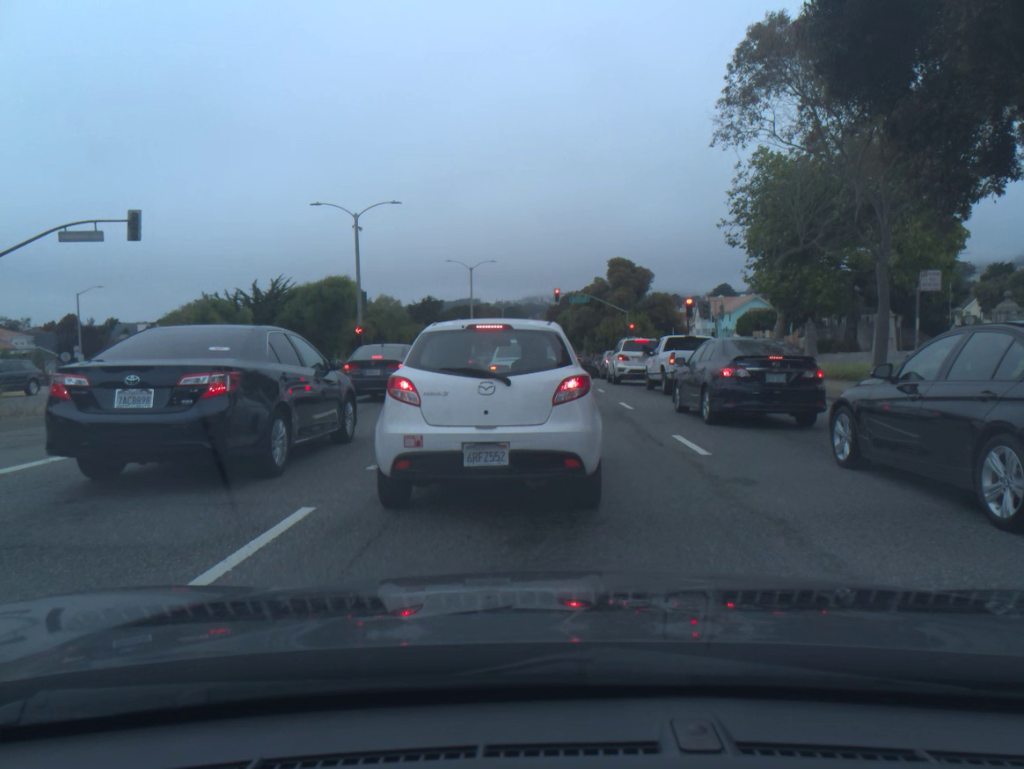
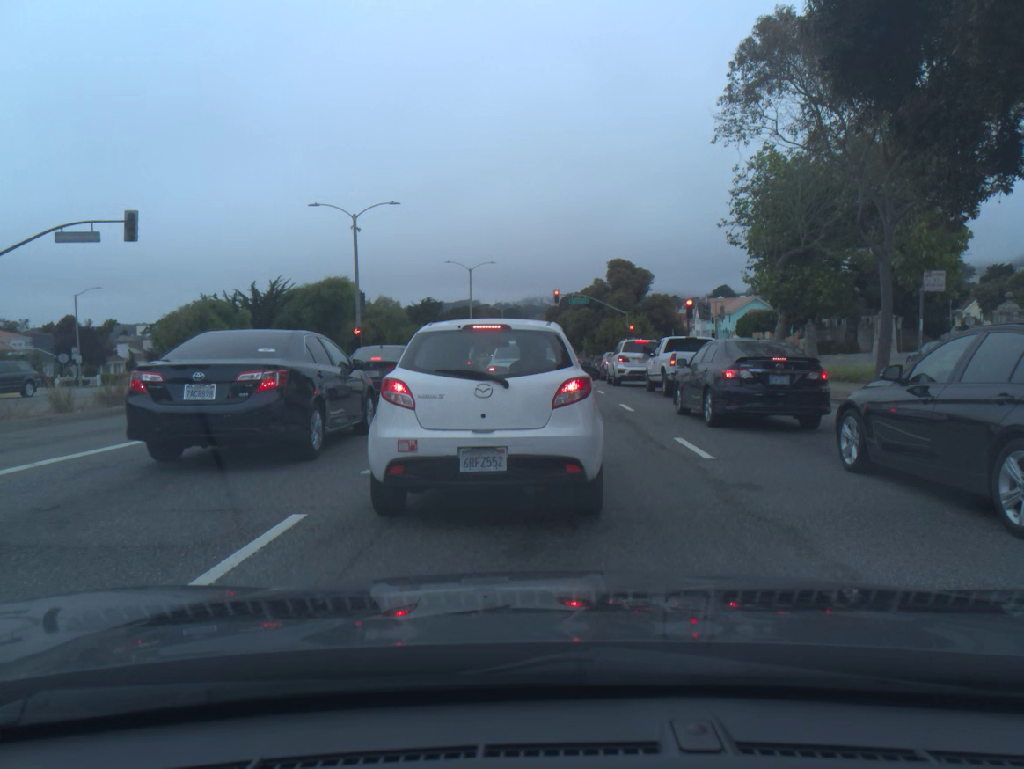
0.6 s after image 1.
(0.0, +0.2) m; 0°
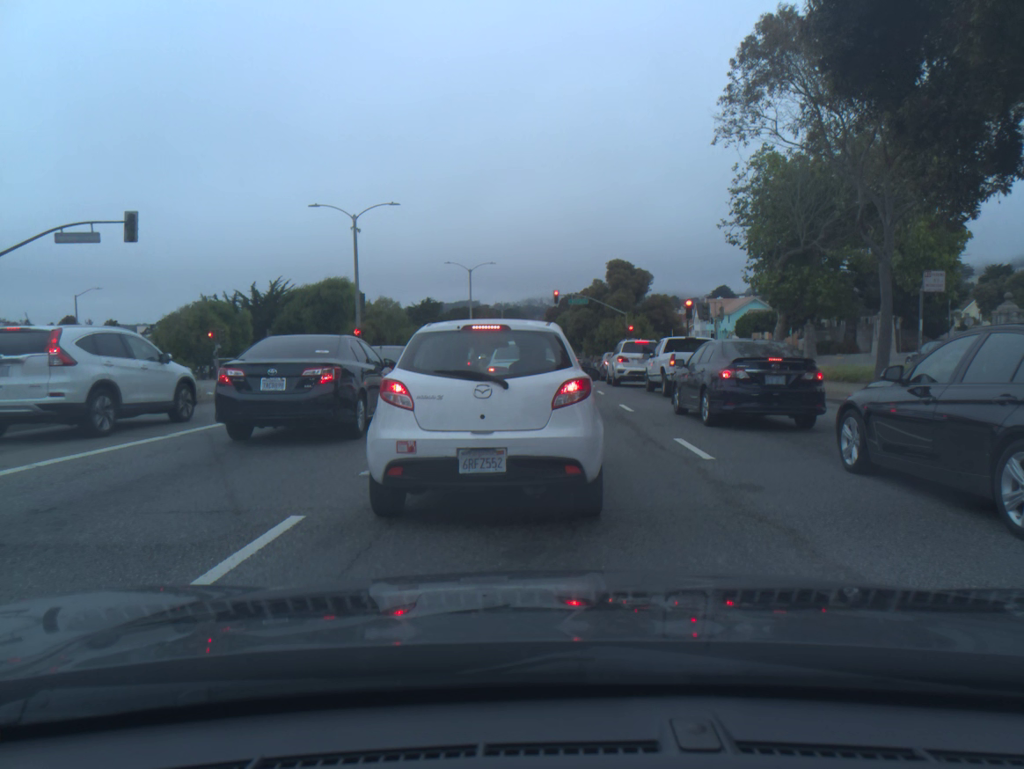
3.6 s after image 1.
(0.0, 0.0) m; 0°
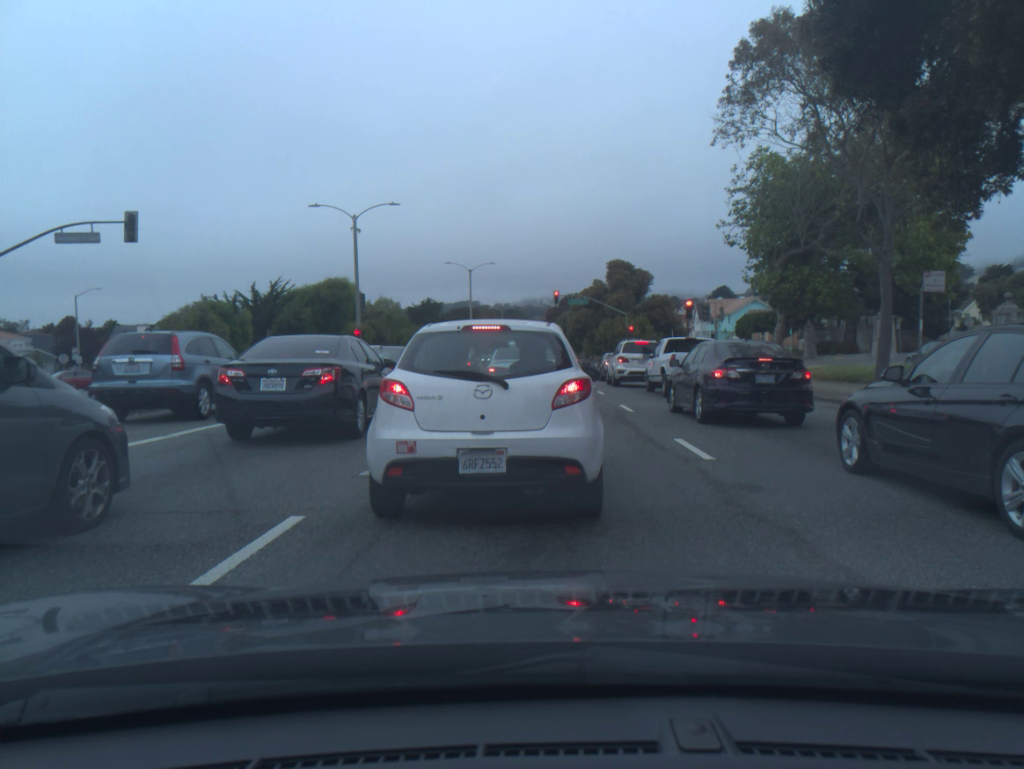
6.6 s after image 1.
(0.0, -0.1) m; 0°
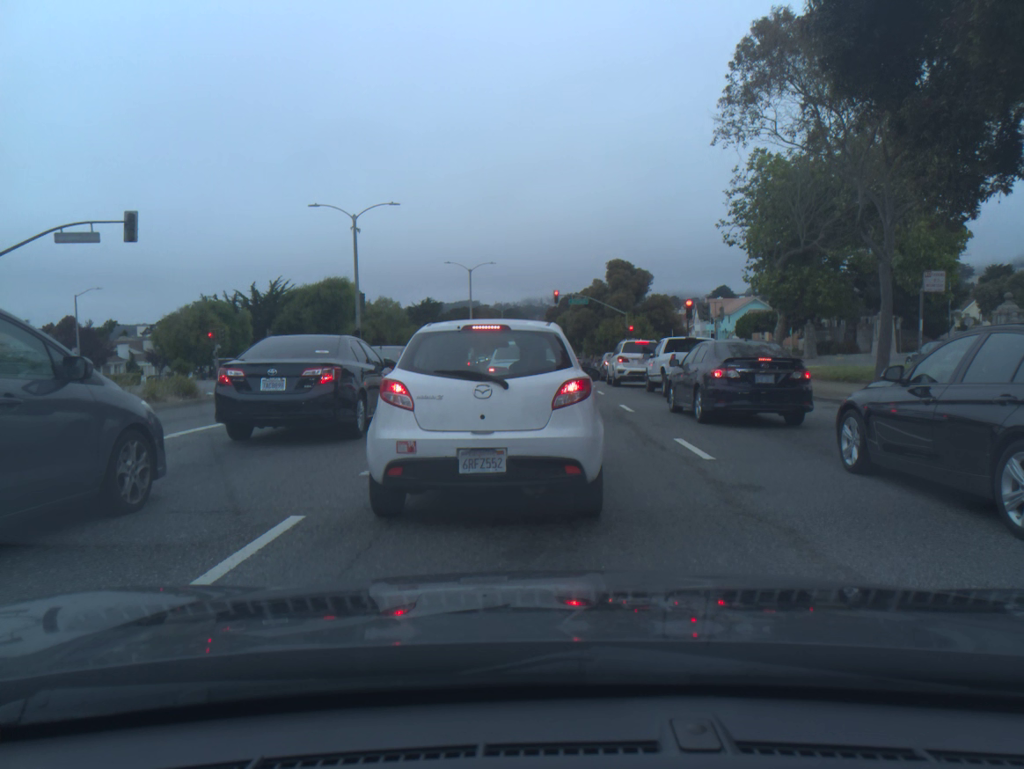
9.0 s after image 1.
(0.0, -0.1) m; 0°
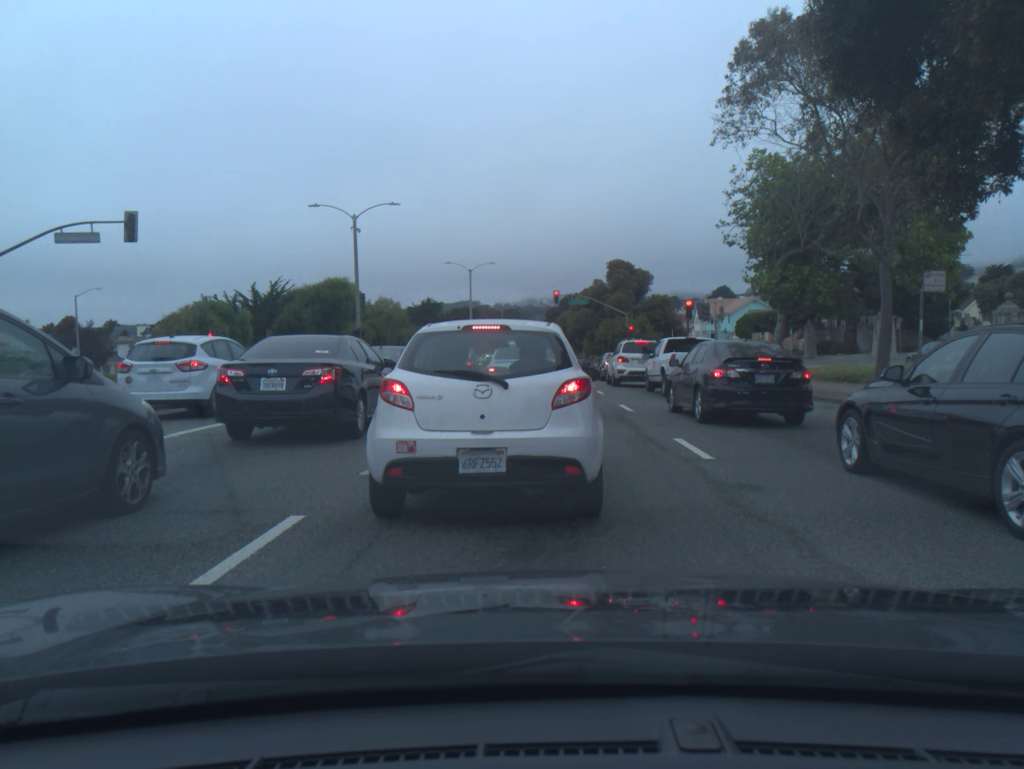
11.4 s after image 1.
(0.0, 0.0) m; 0°
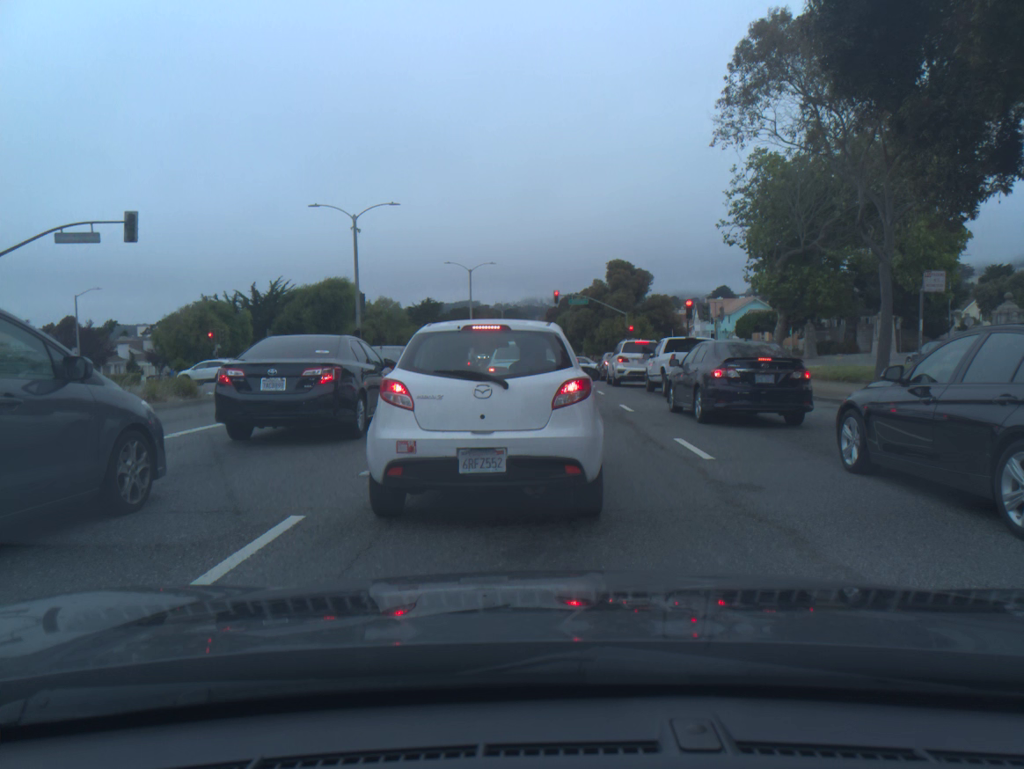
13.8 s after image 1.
(0.0, 0.0) m; 0°
